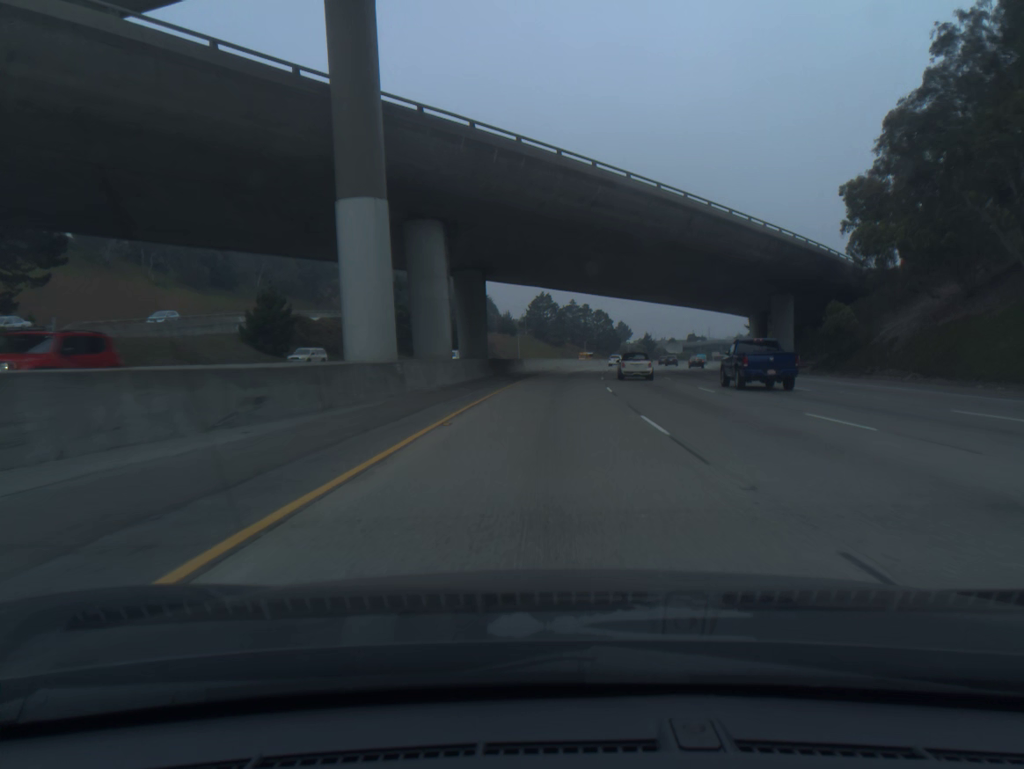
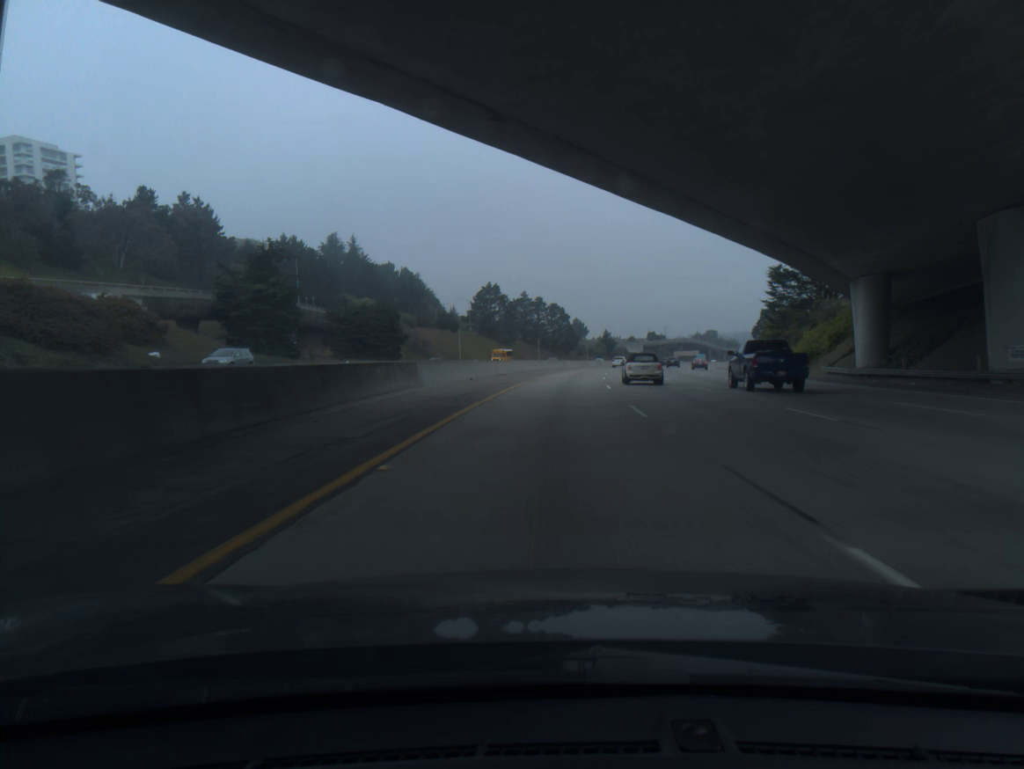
(+1.2, +40.5) m; +3°
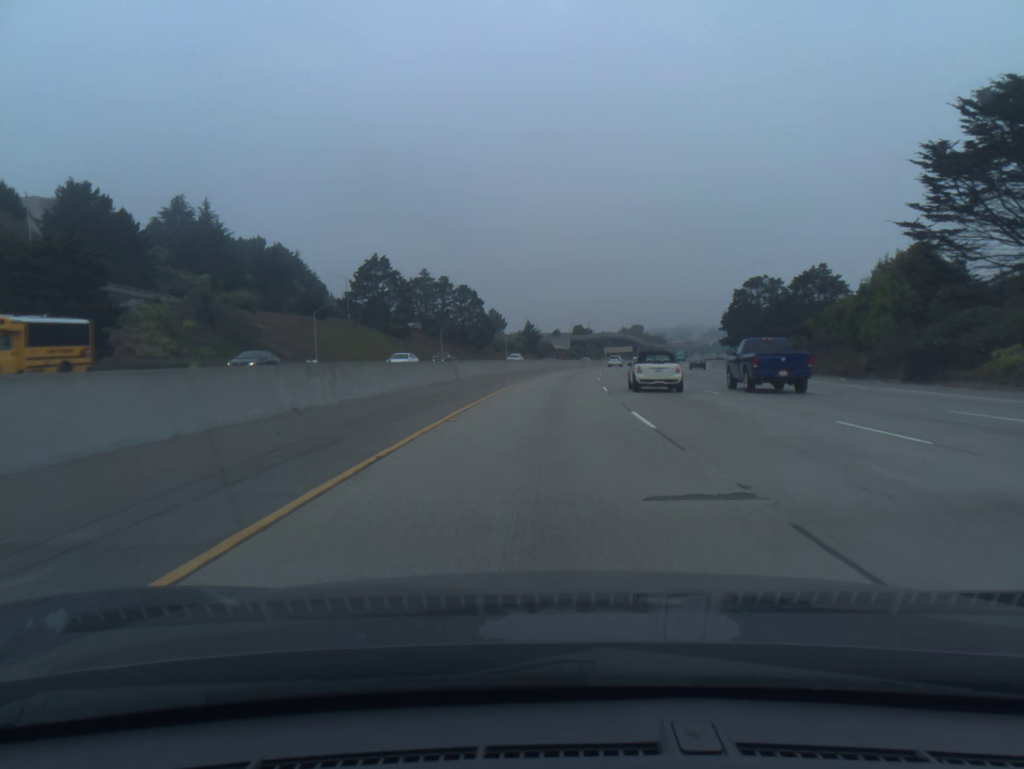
(+3.1, +60.6) m; +6°
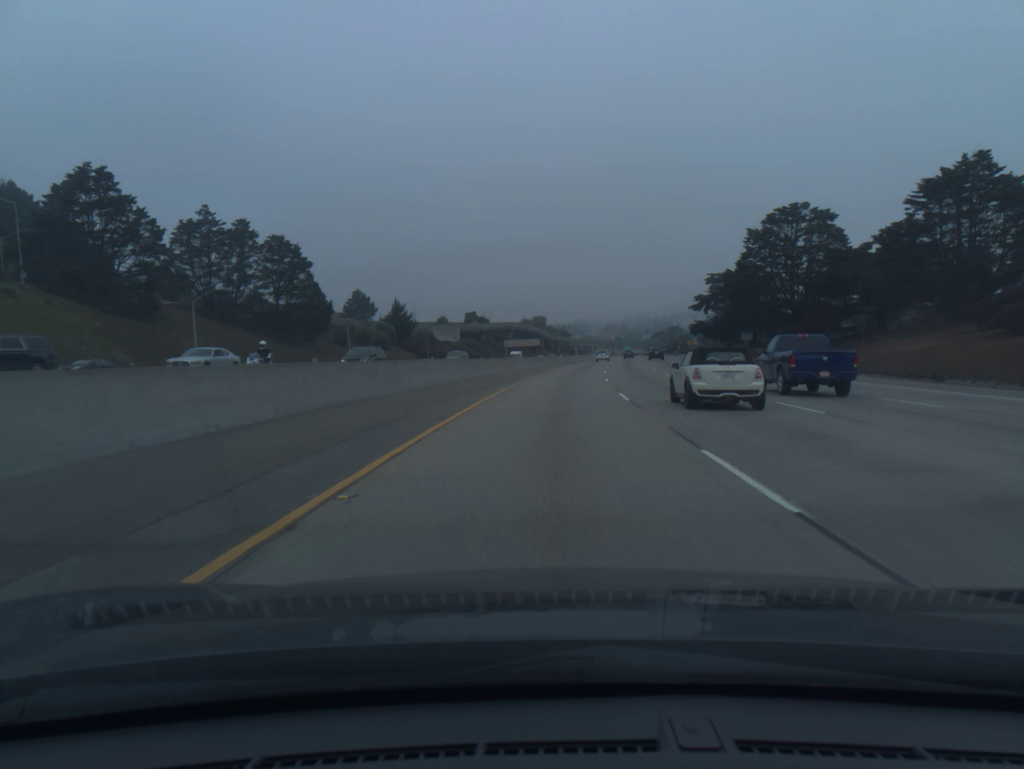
(+5.0, +80.8) m; +7°
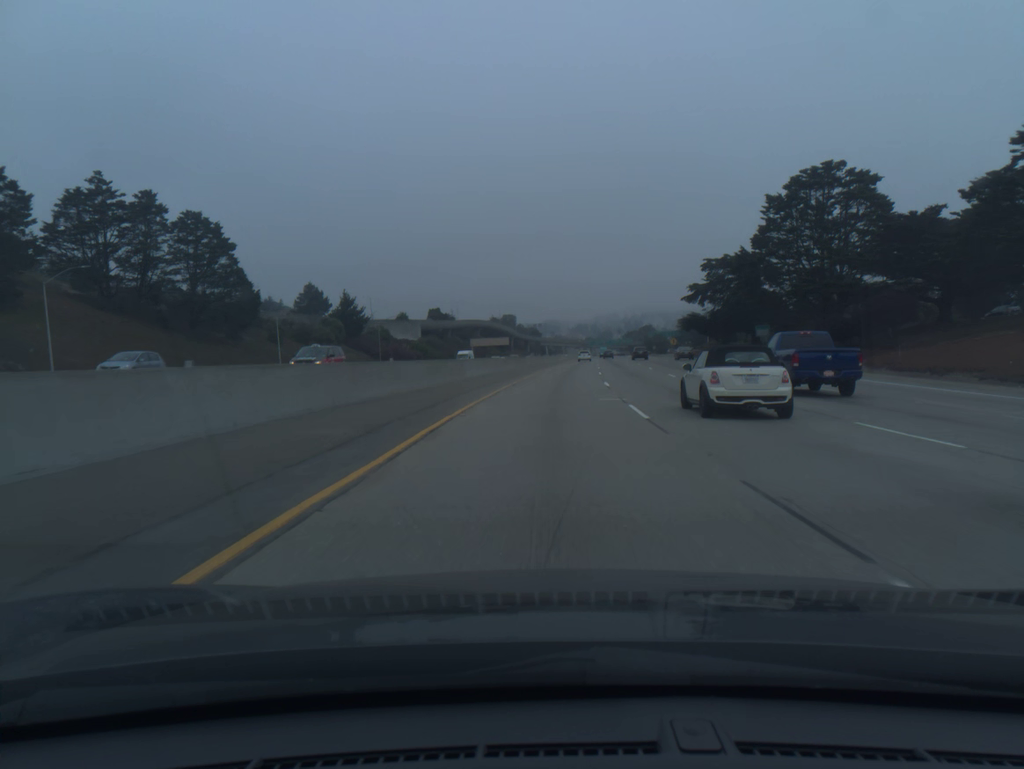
(+0.4, +20.3) m; +2°
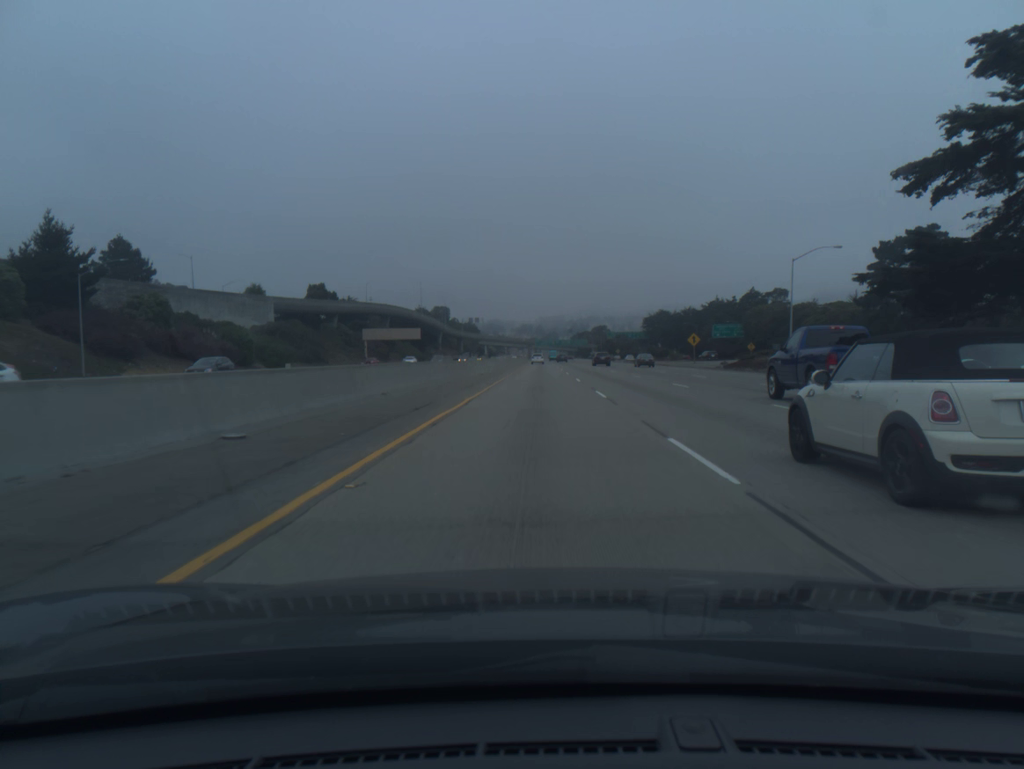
(+4.1, +81.1) m; +4°
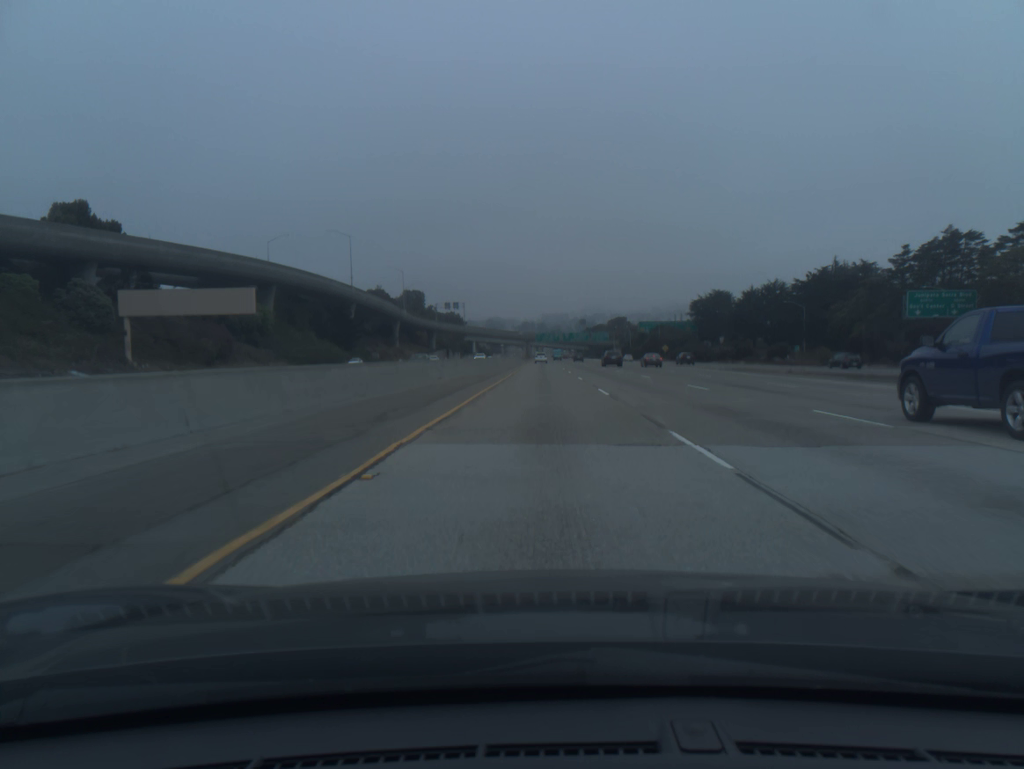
(-0.2, +101.8) m; 0°
